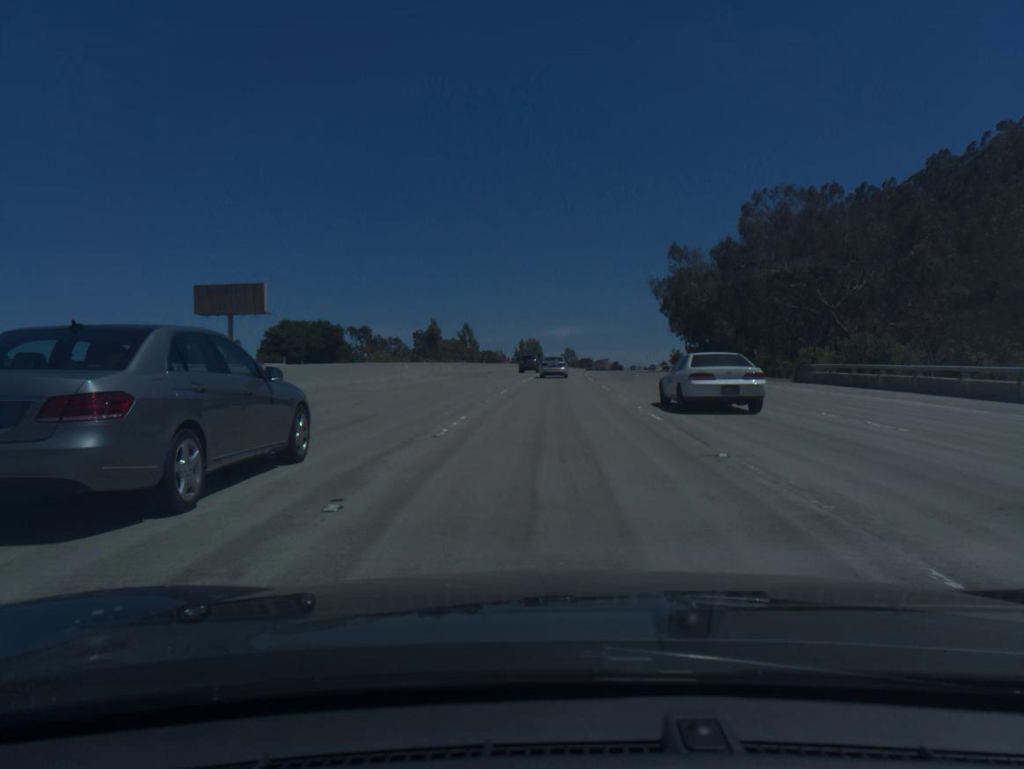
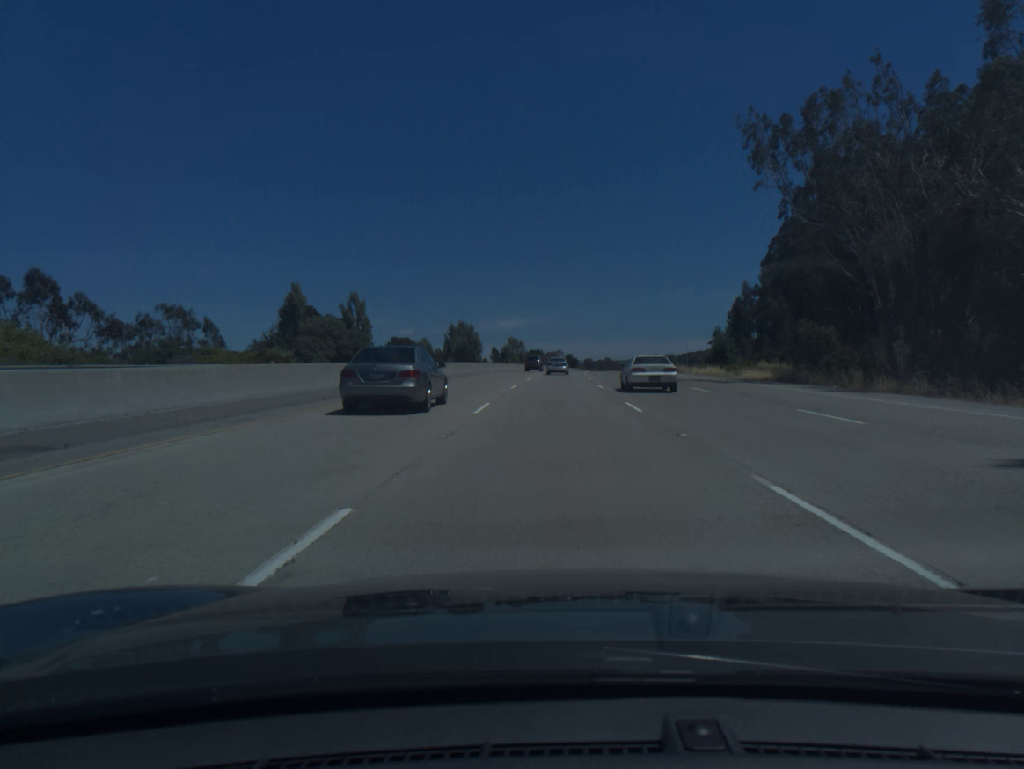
(+2.5, +85.7) m; +4°
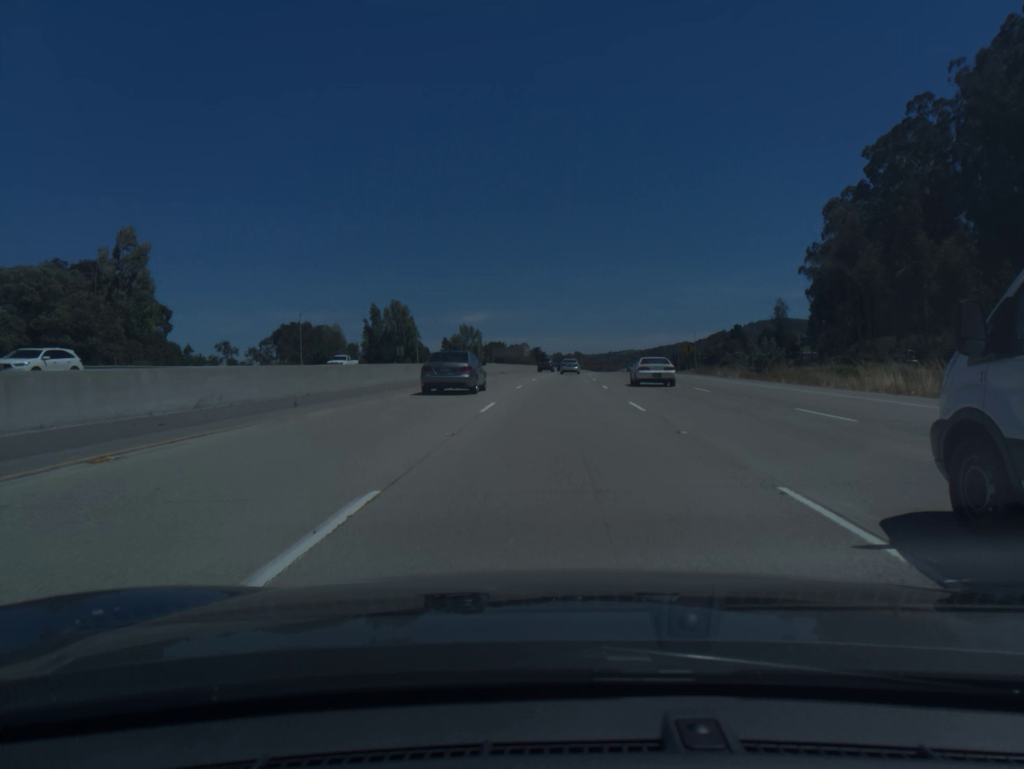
(+1.4, +70.8) m; +2°
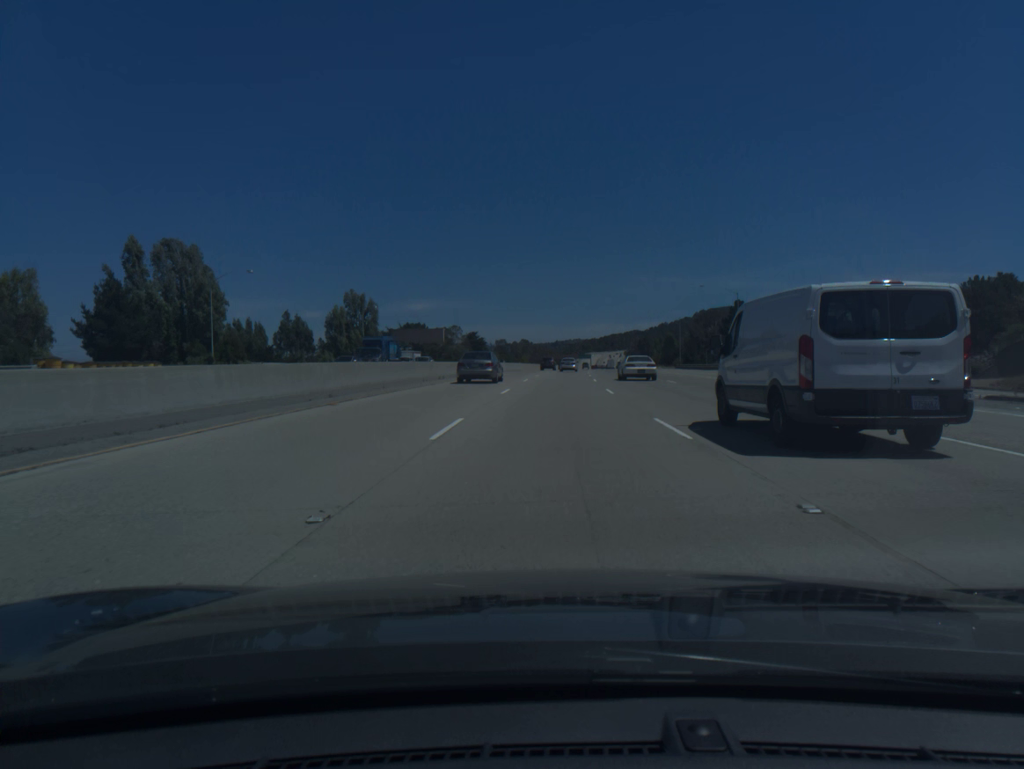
(+3.4, +91.8) m; +4°
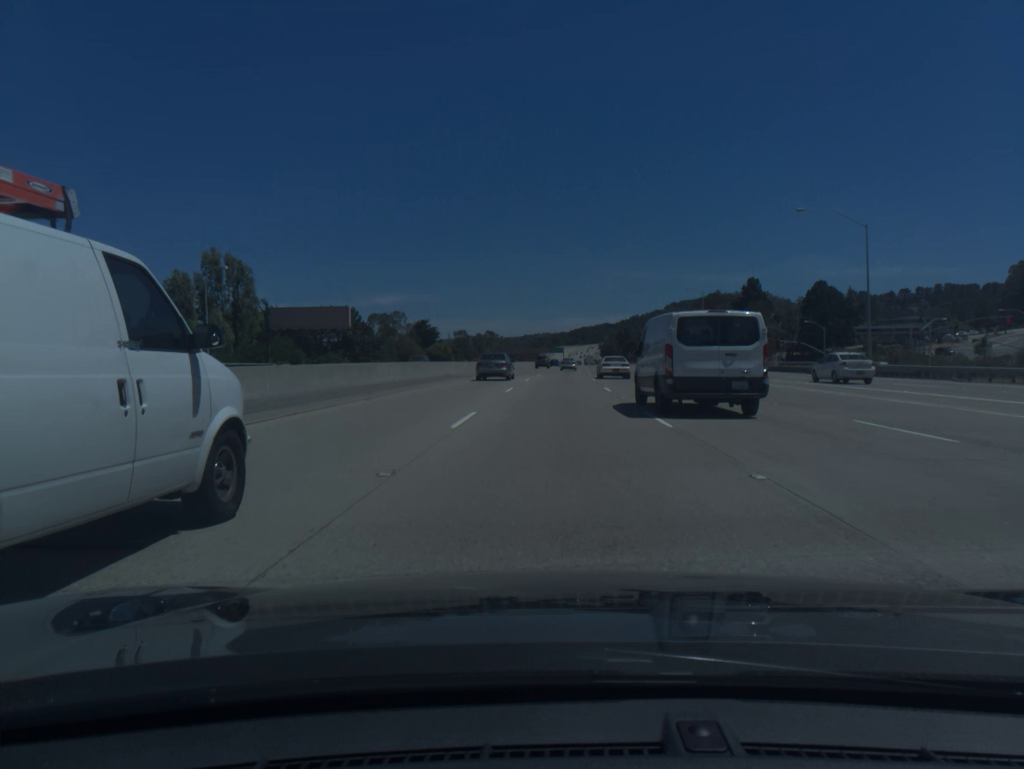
(+1.1, +55.0) m; +2°
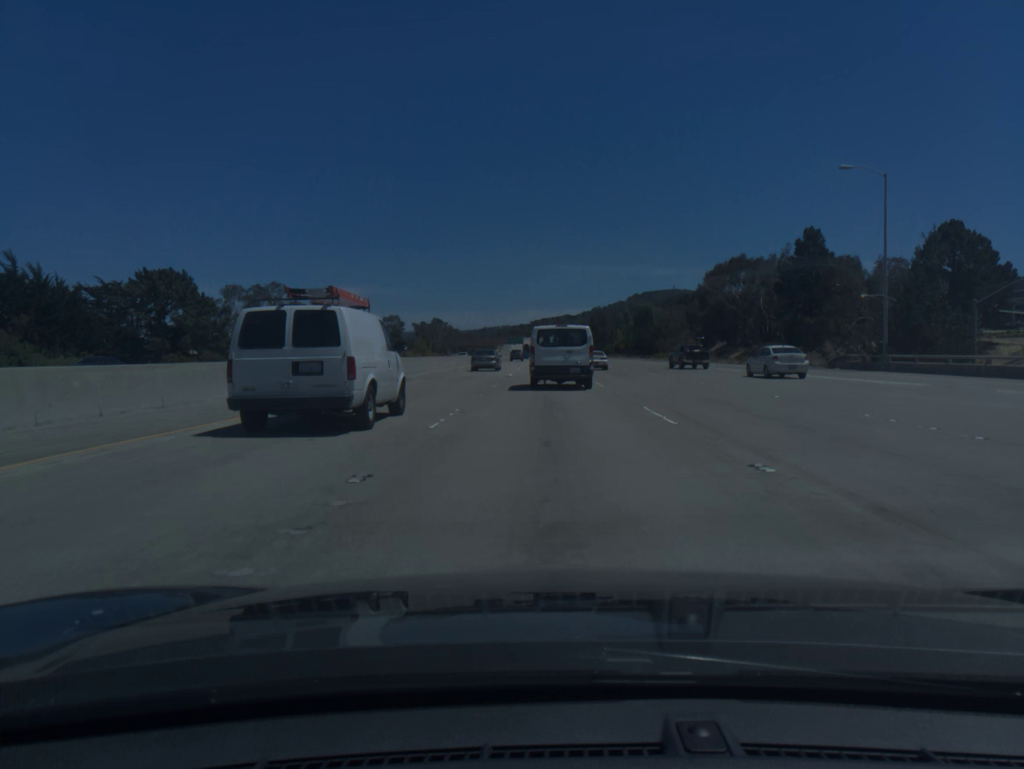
(+1.9, +73.5) m; +3°
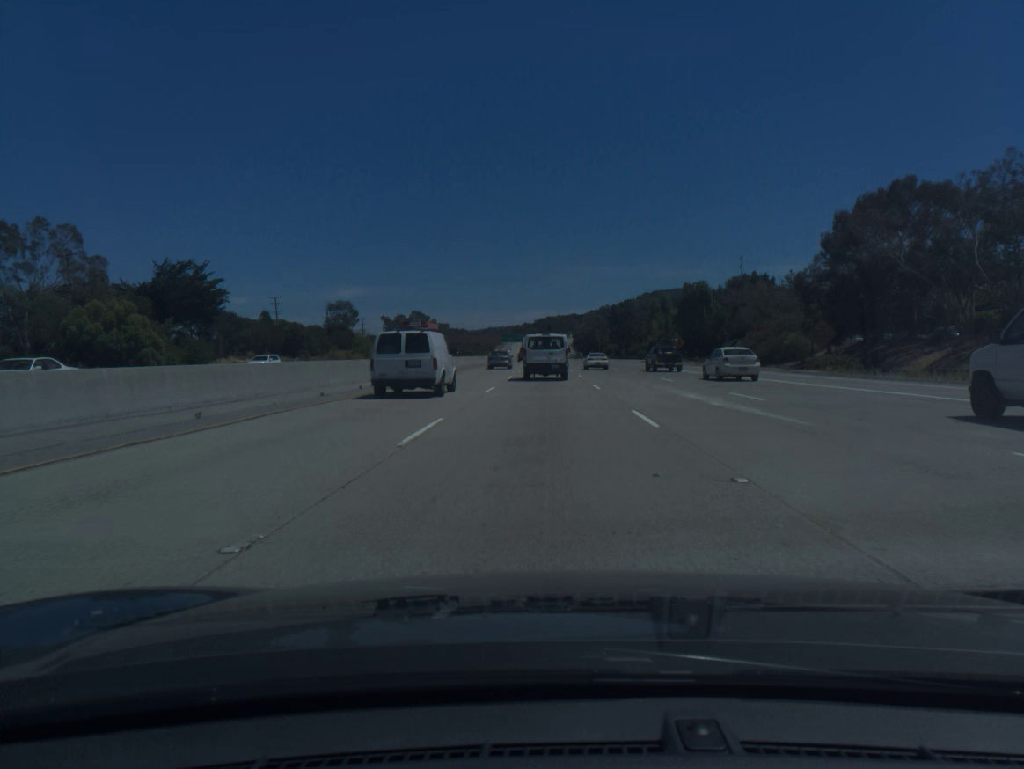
(+0.1, +73.7) m; 0°
